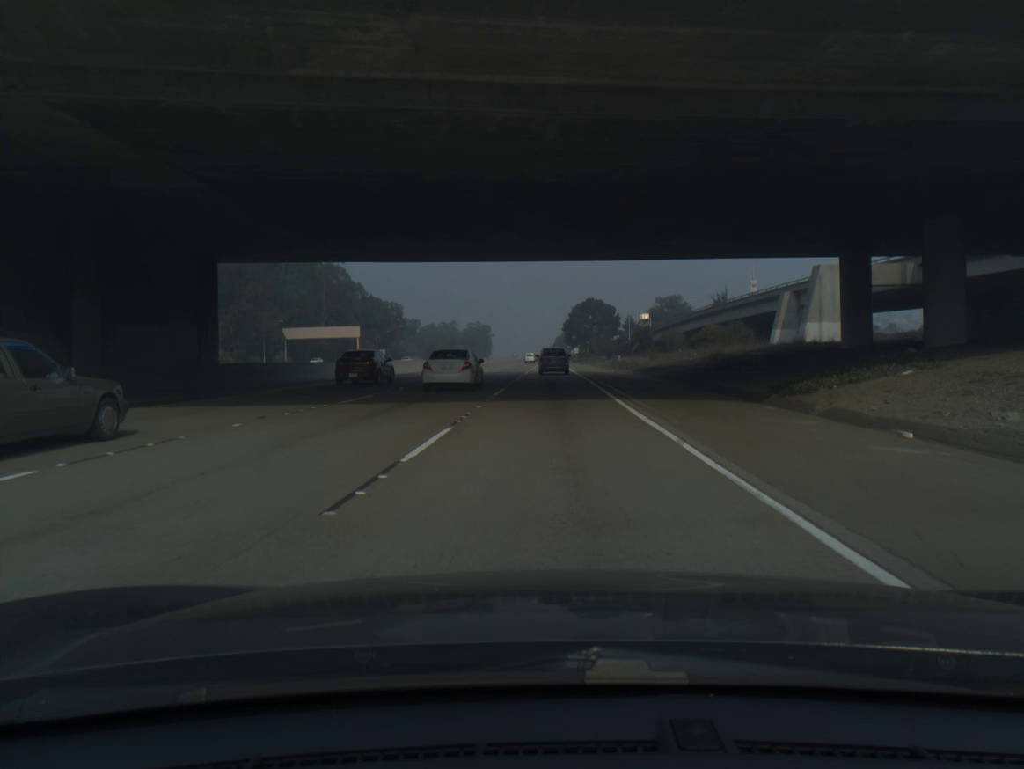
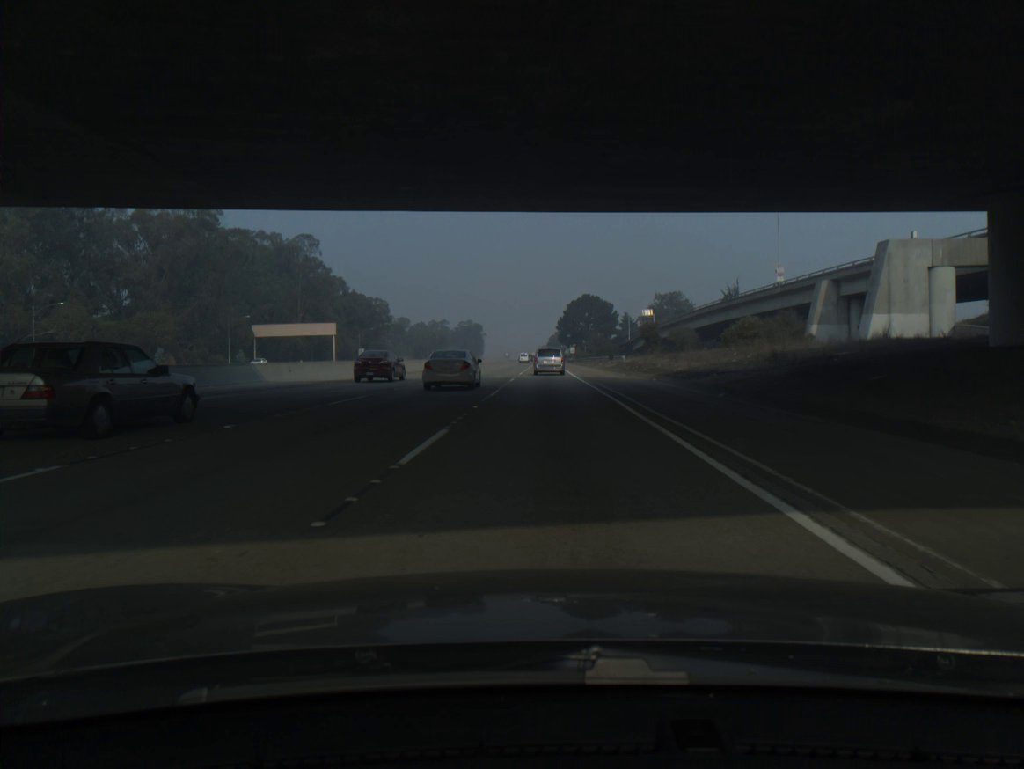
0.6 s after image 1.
(+0.1, +15.0) m; +1°
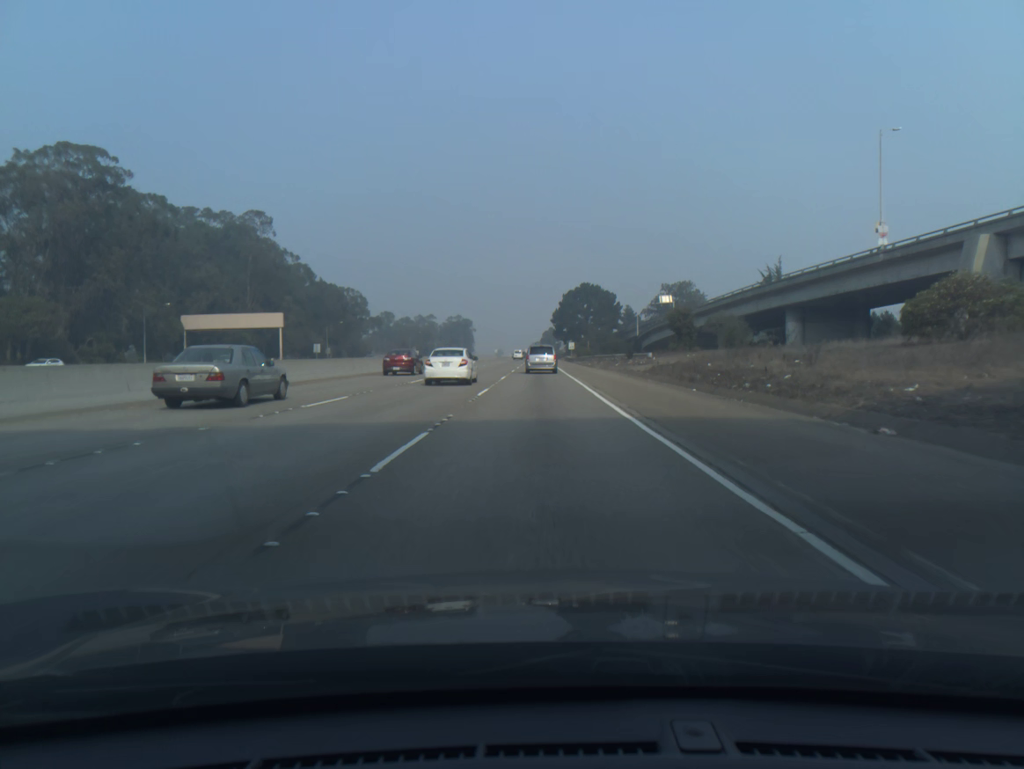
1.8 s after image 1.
(+0.2, +29.6) m; +1°
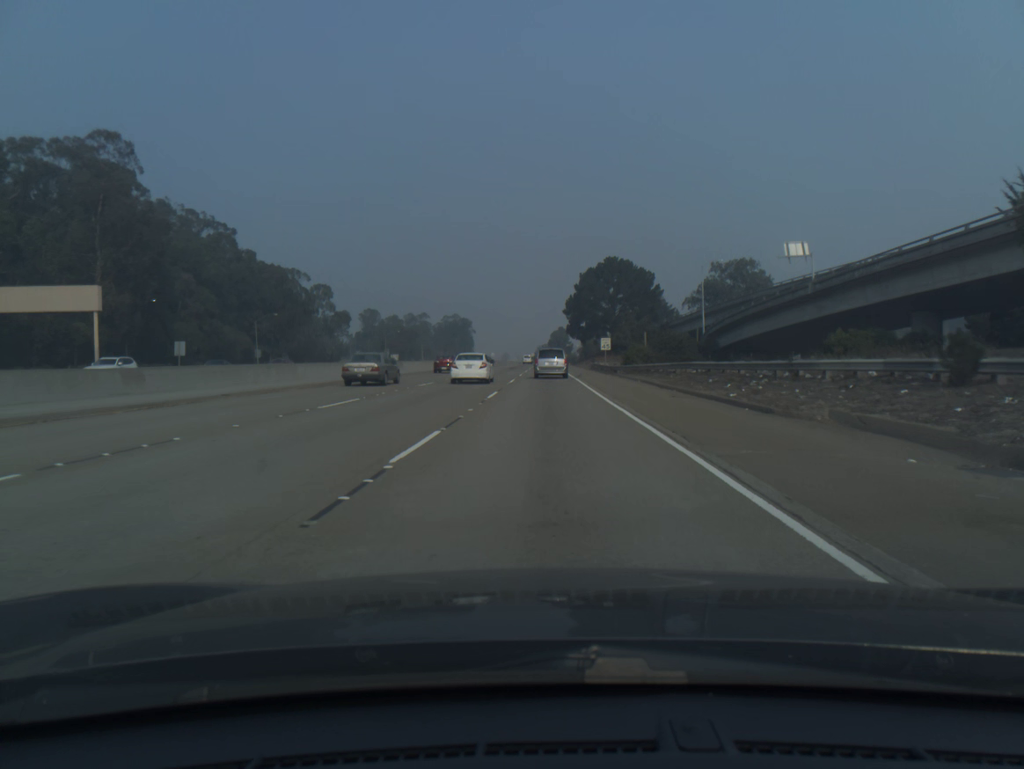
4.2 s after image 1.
(-0.3, +57.6) m; -1°
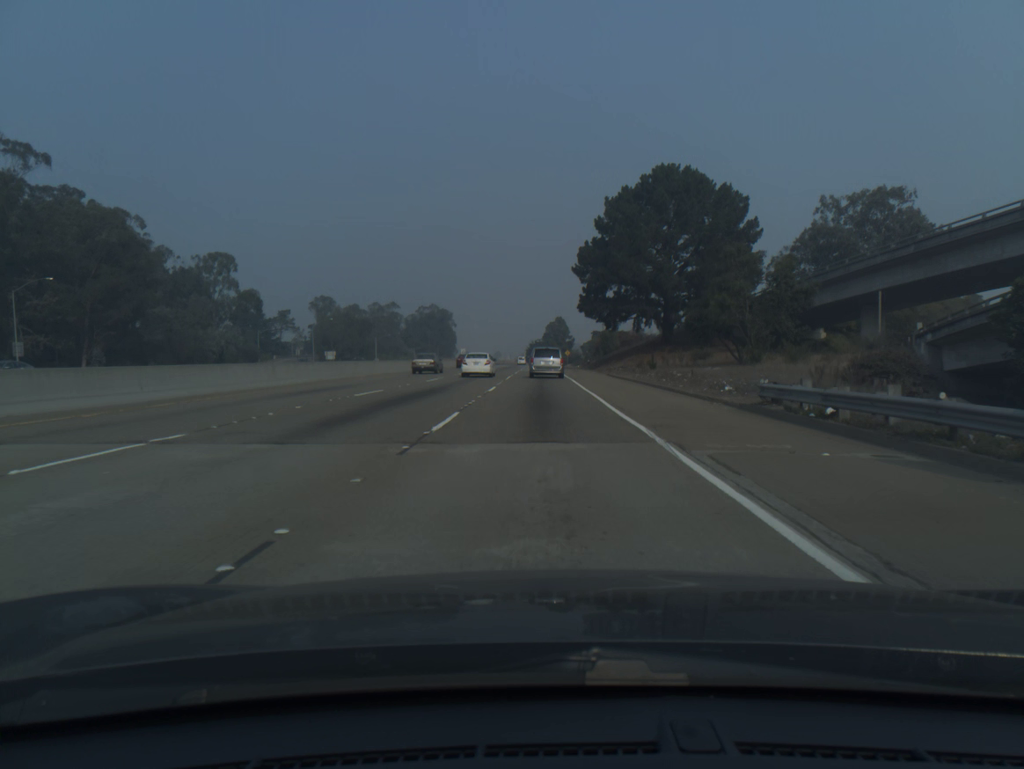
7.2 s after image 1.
(+0.3, +69.0) m; 0°
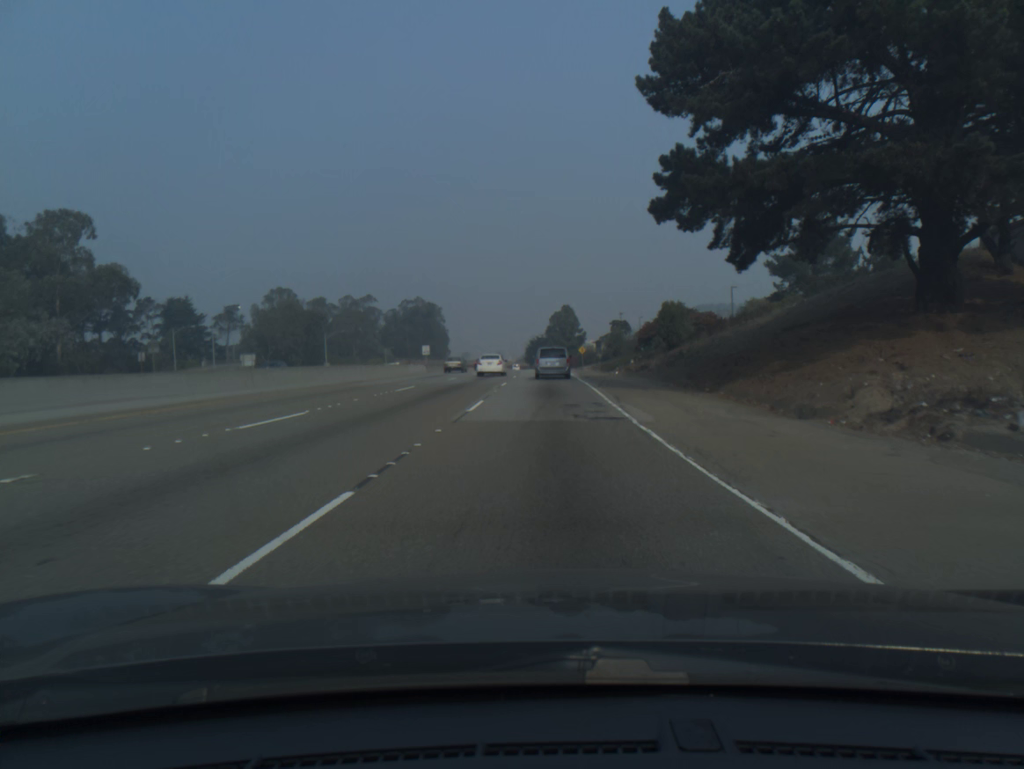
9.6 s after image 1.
(-0.2, +53.6) m; 0°
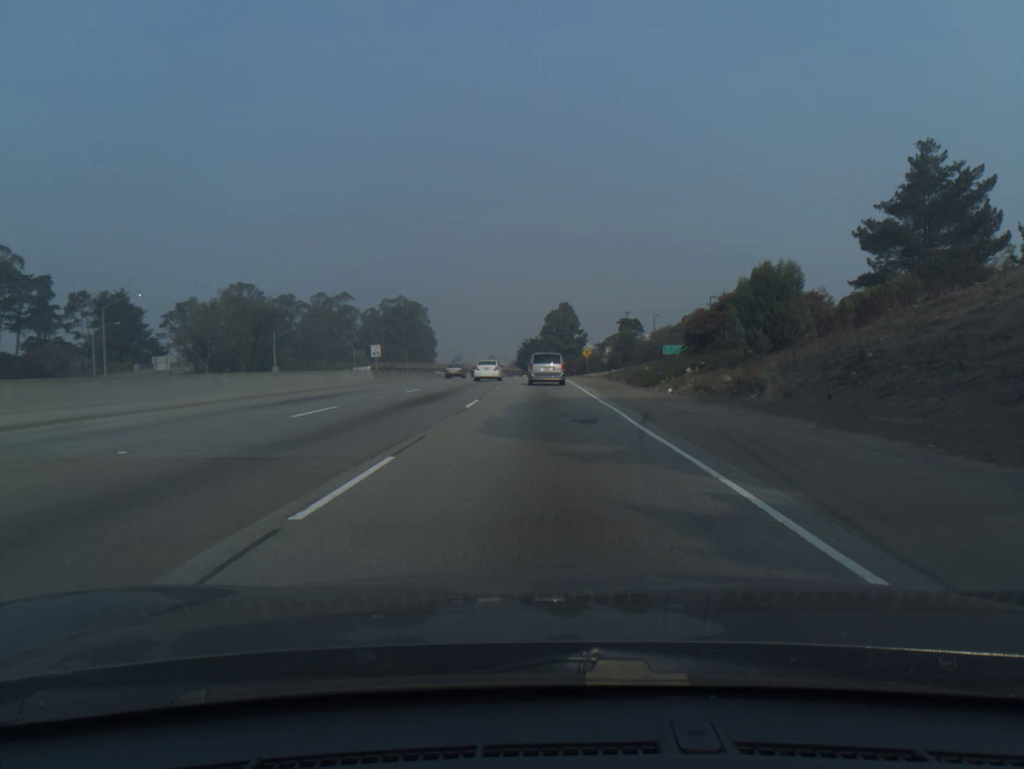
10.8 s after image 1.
(+0.1, +26.4) m; 0°
